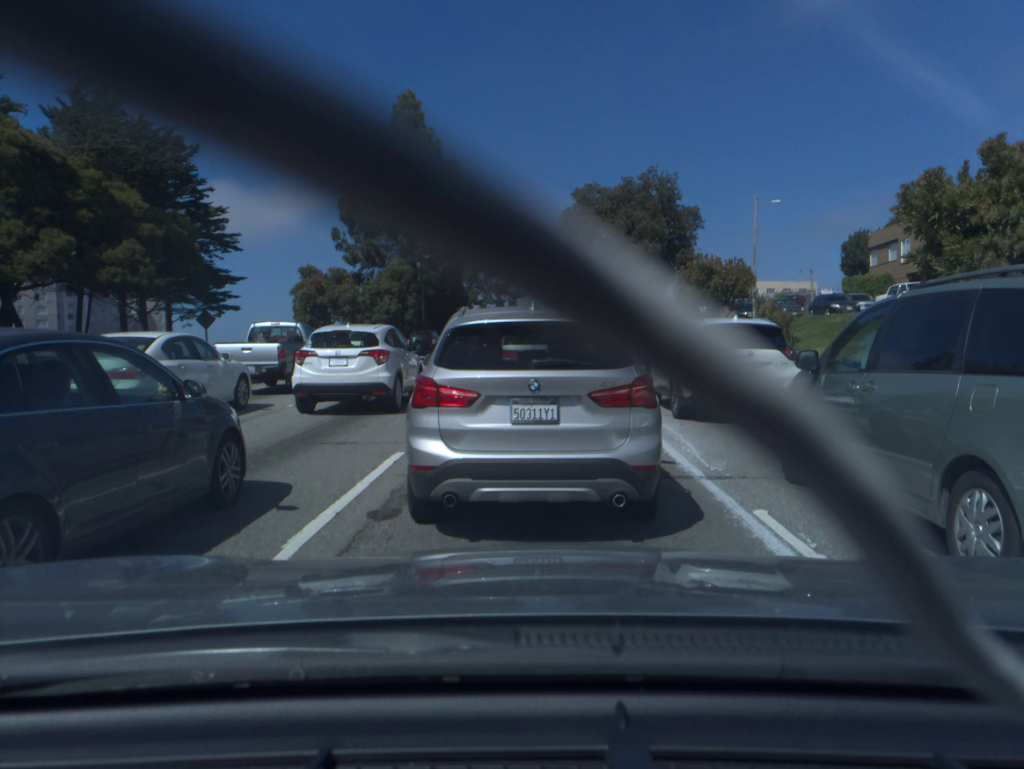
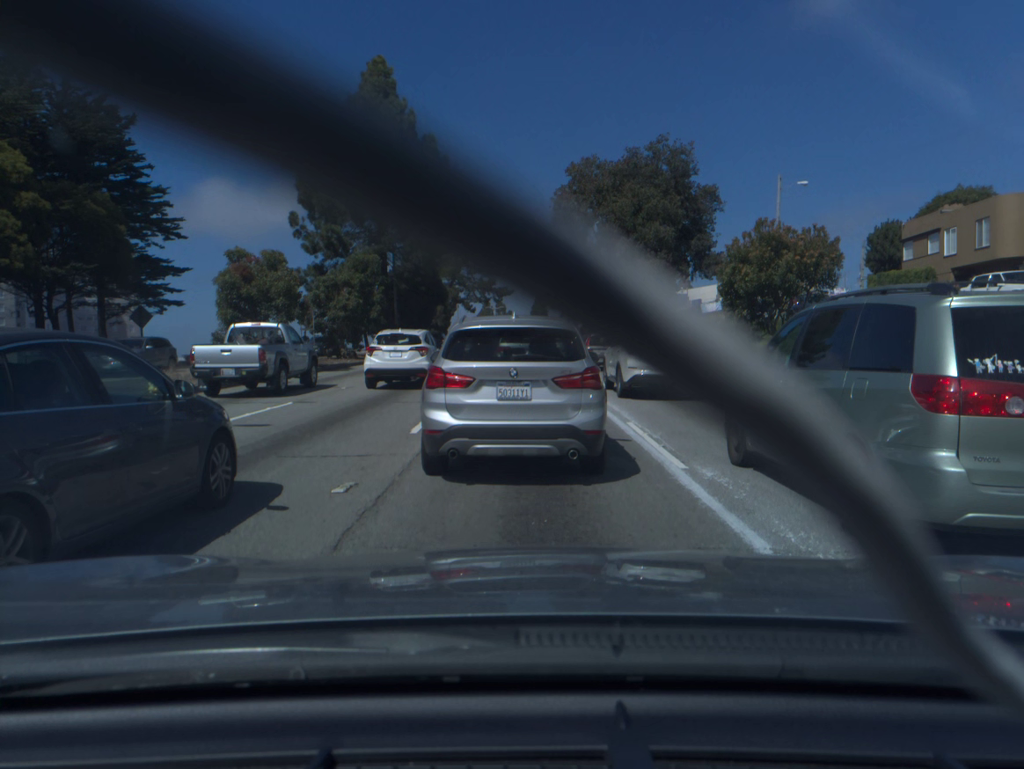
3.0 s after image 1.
(+0.1, +8.2) m; +1°
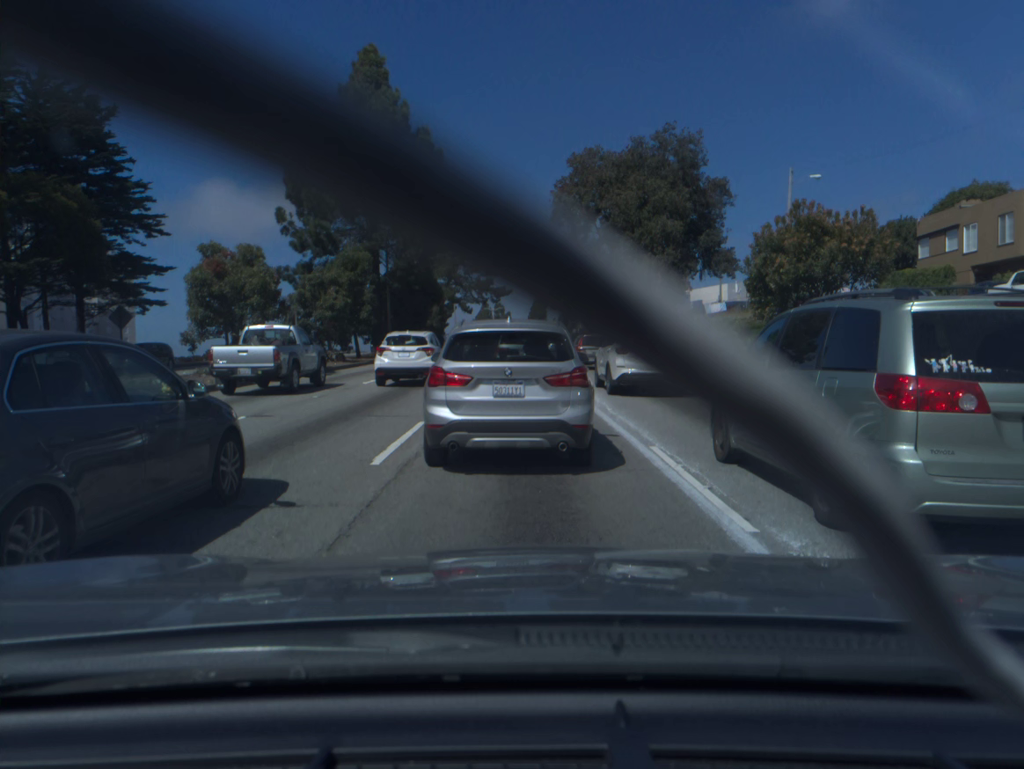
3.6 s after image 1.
(0.0, +2.6) m; 0°
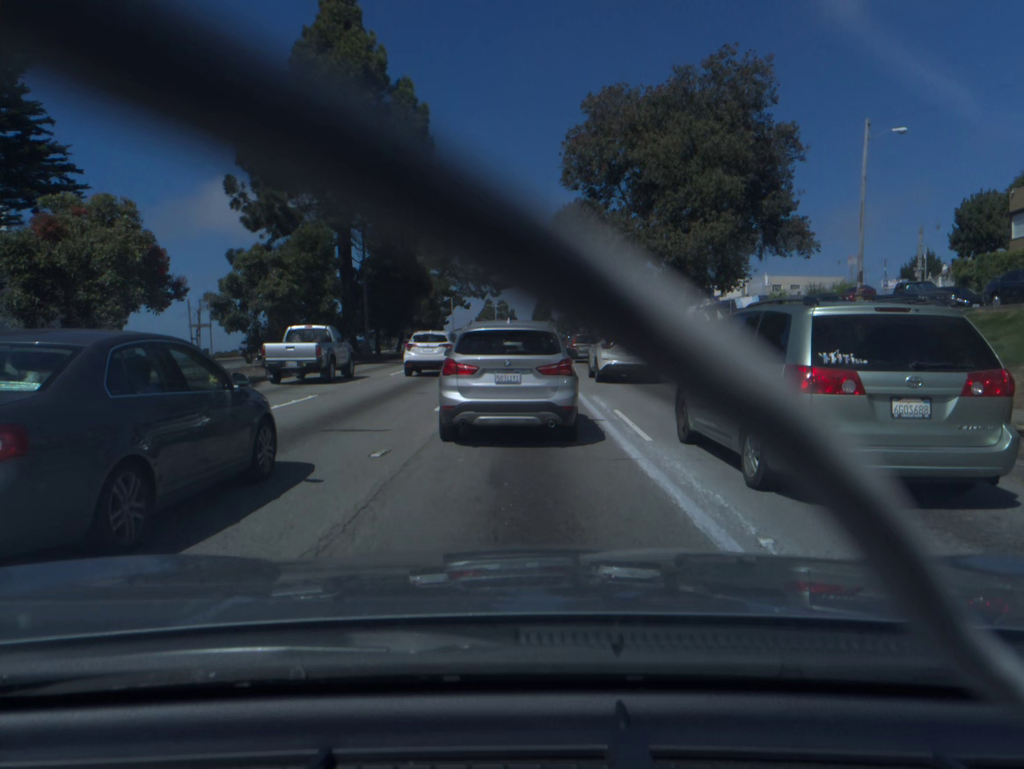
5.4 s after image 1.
(0.0, +9.8) m; 0°
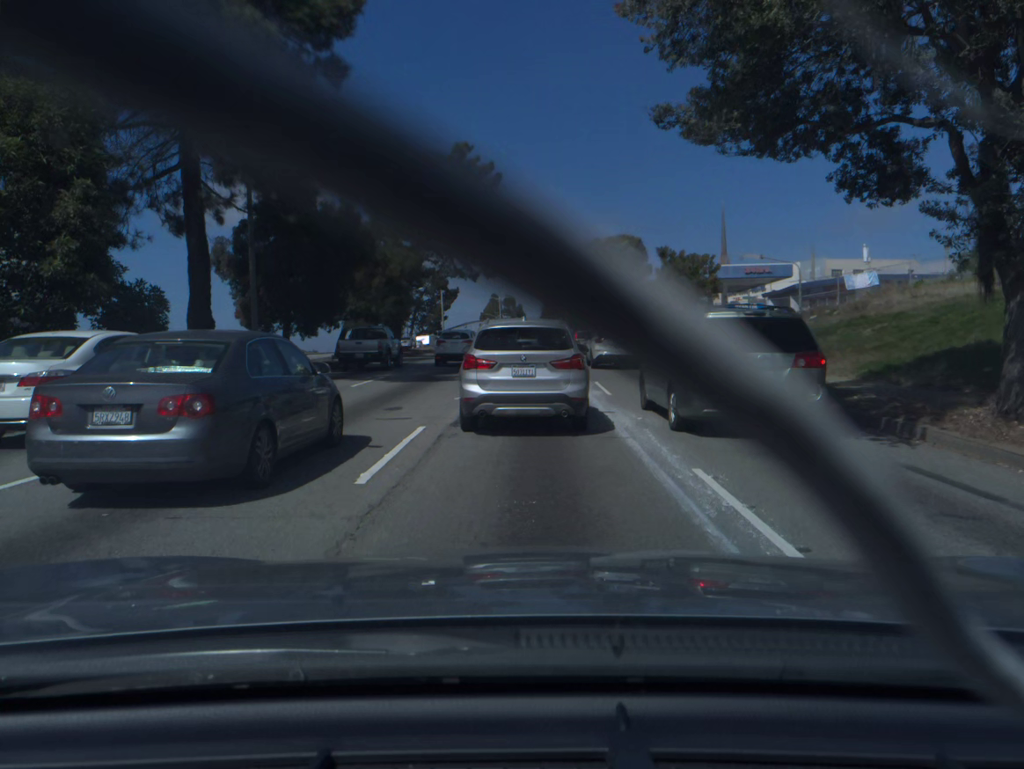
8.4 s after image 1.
(-0.1, +21.8) m; -1°
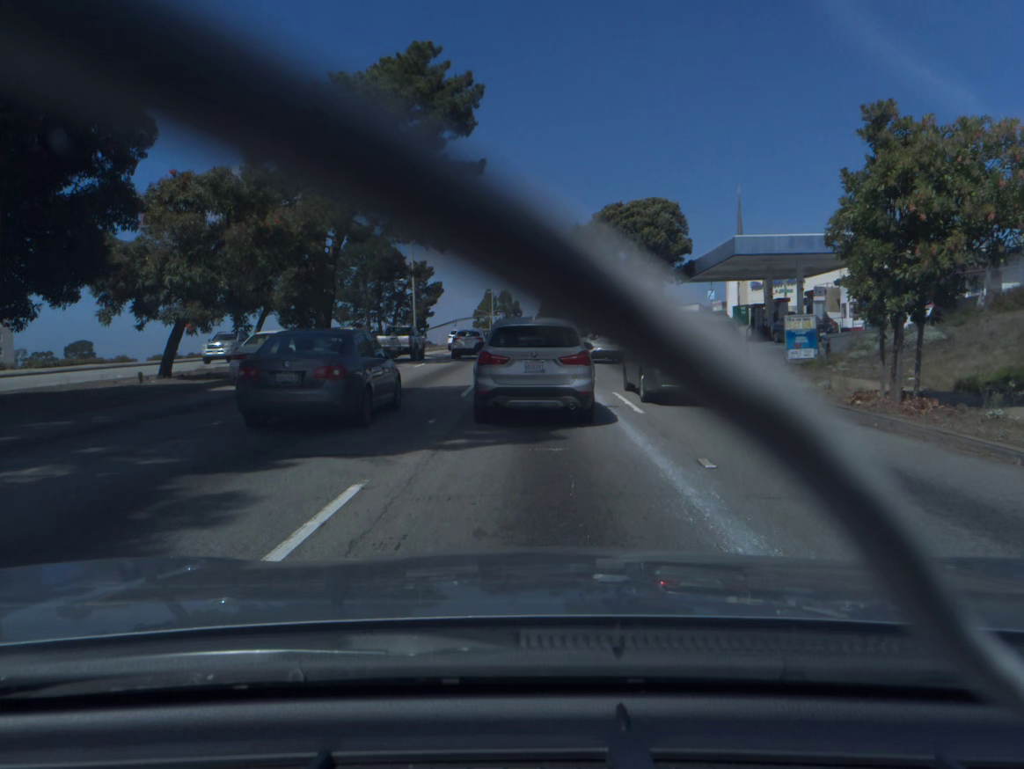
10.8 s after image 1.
(0.0, +19.1) m; +1°
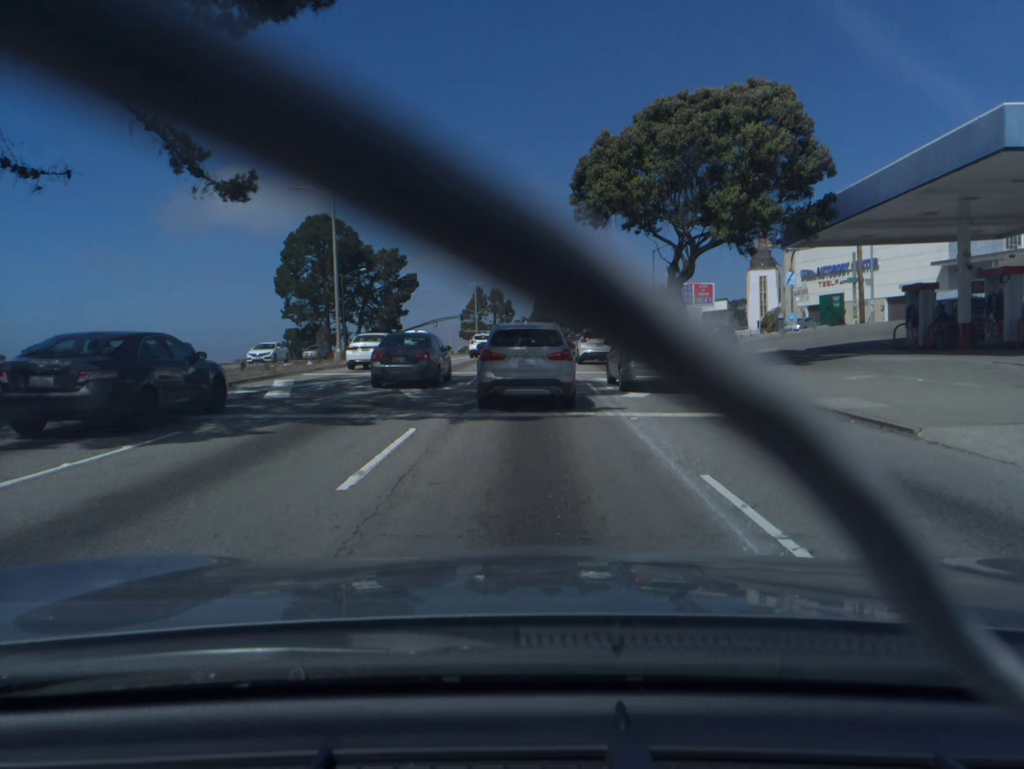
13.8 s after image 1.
(+0.1, +24.9) m; 0°
